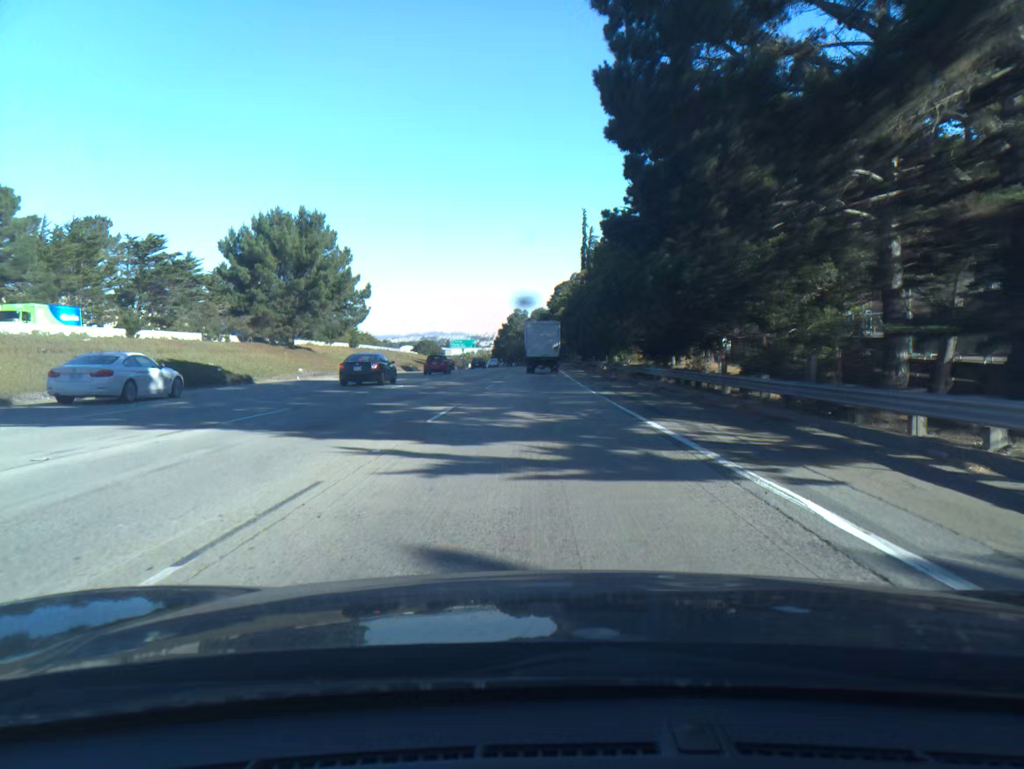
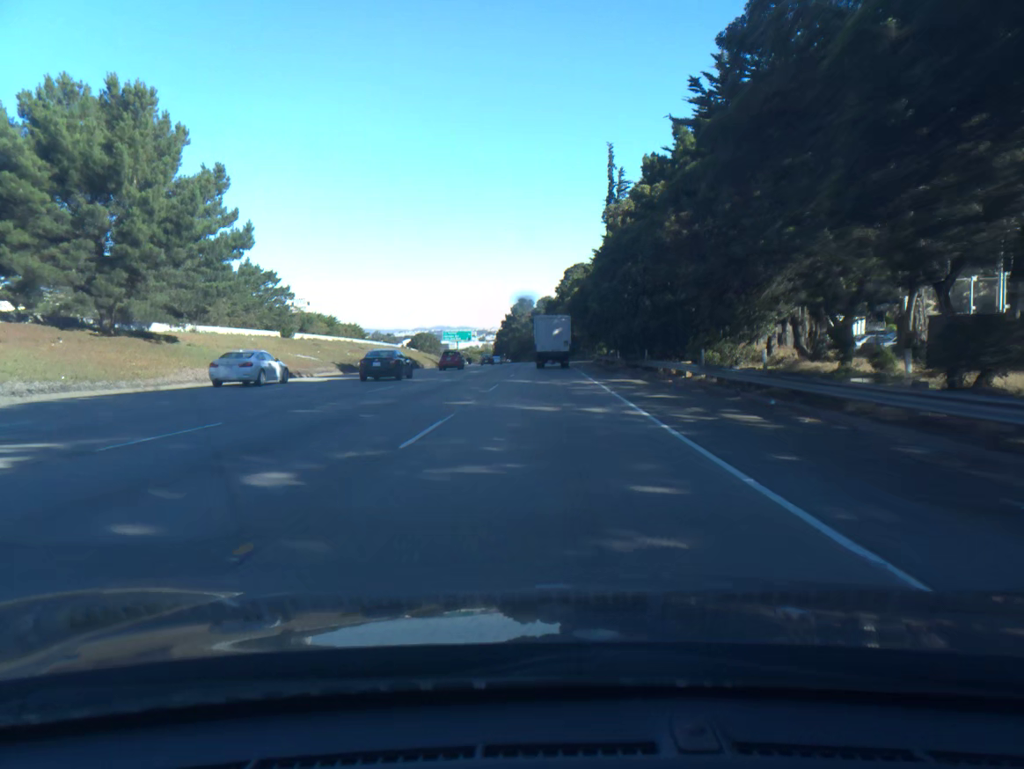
(-0.2, +33.8) m; 0°
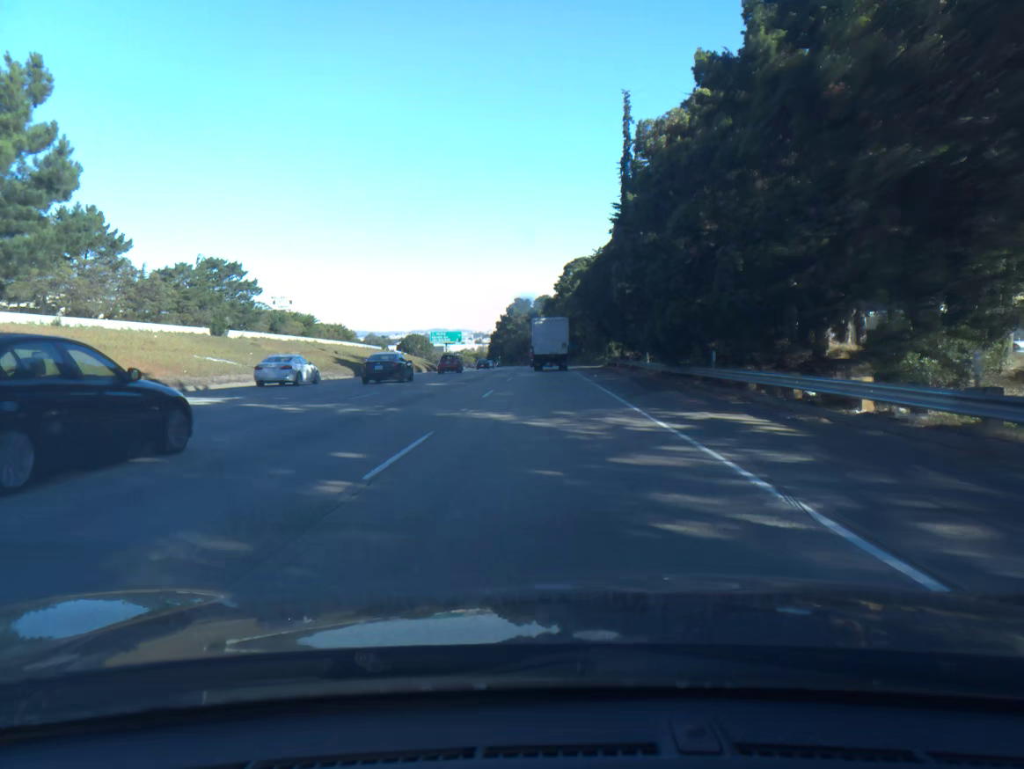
(0.0, +16.8) m; 0°
